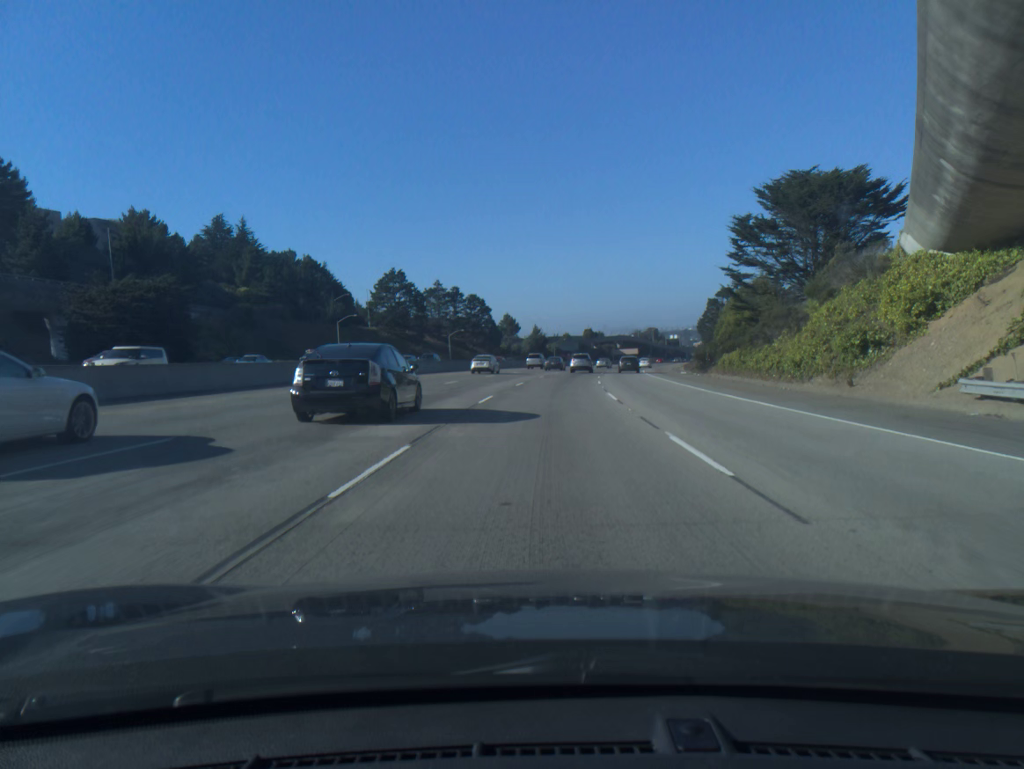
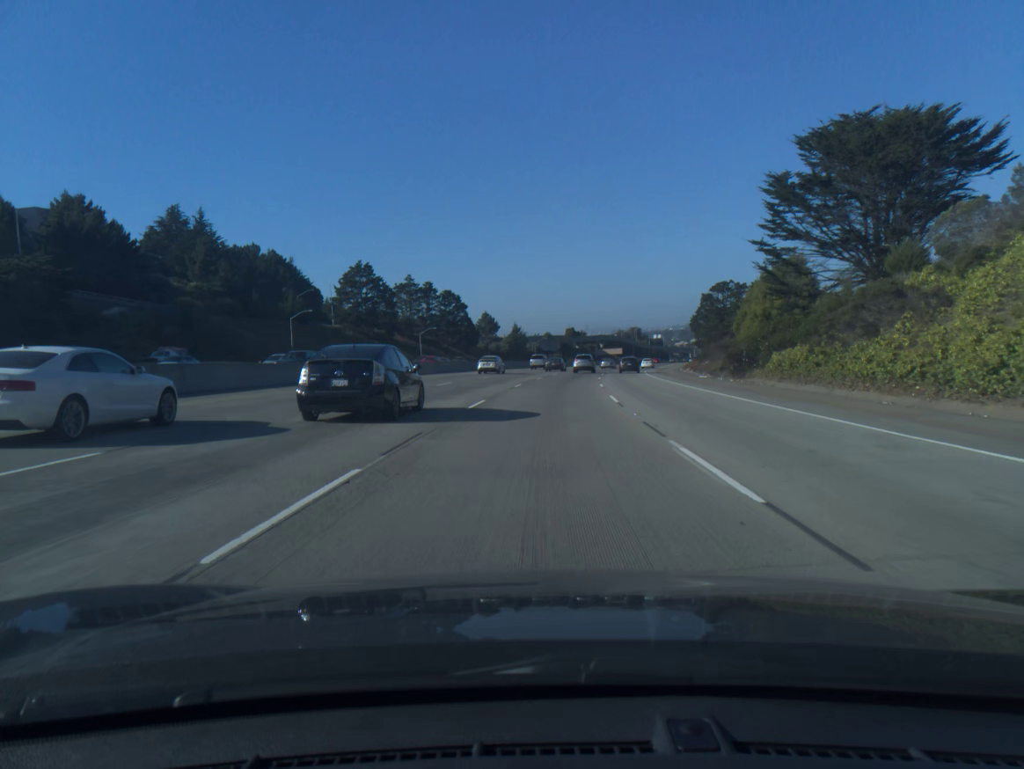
(+0.2, +16.0) m; +1°
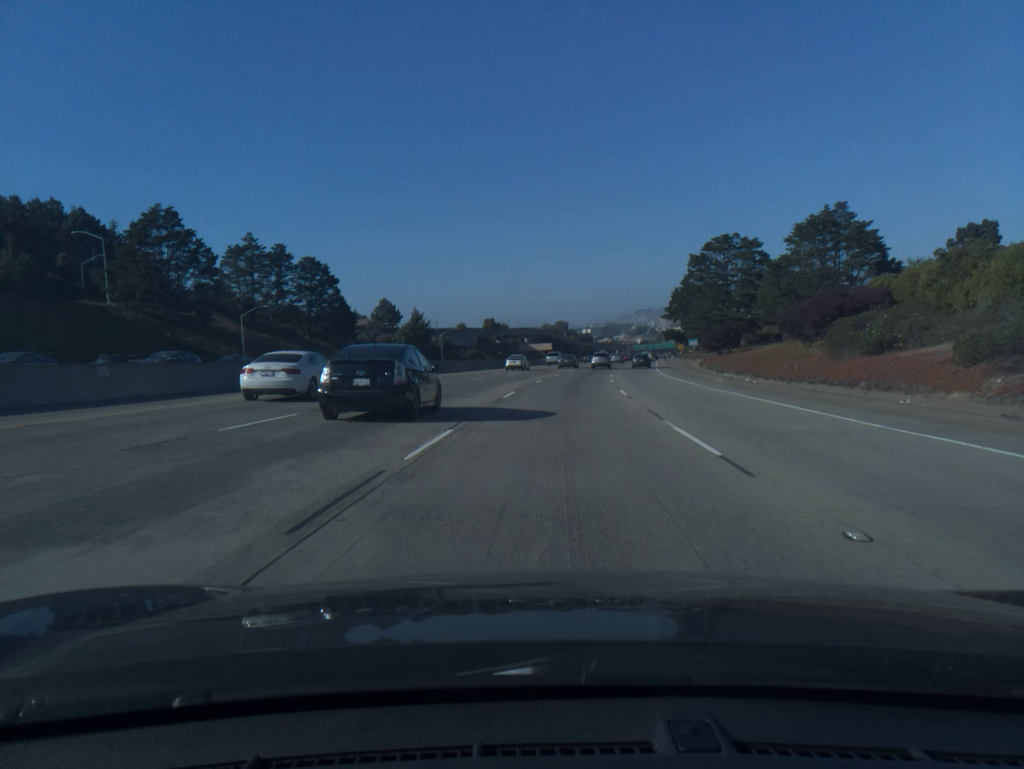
(+3.1, +65.7) m; +6°
